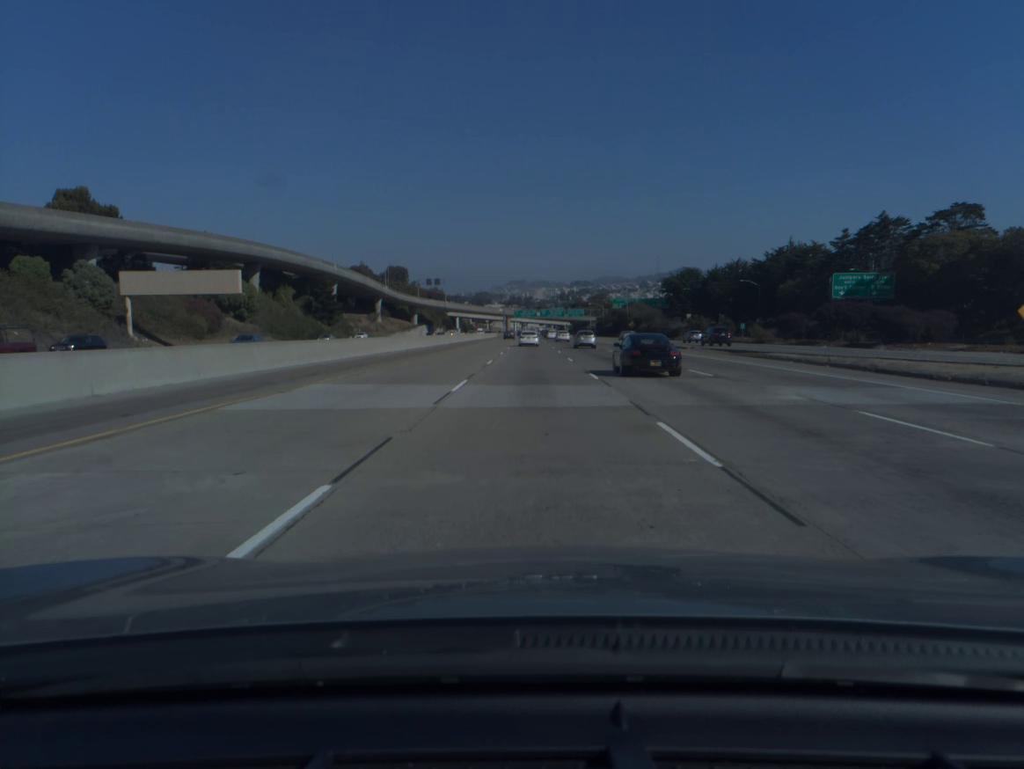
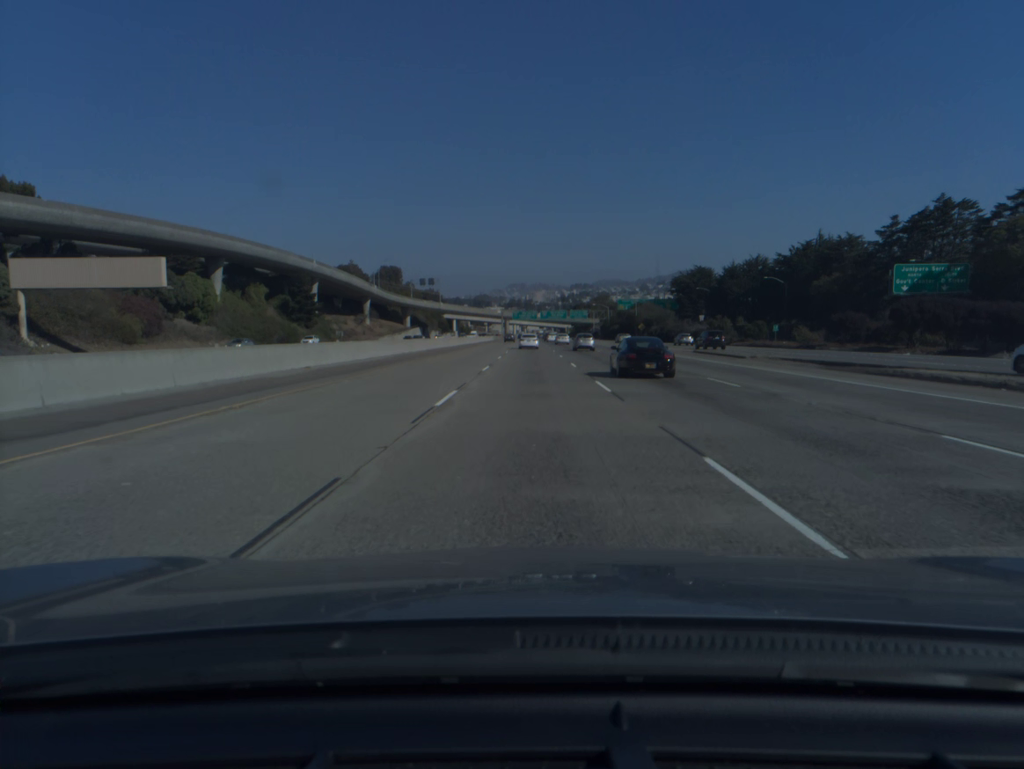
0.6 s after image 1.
(0.0, +17.5) m; 0°
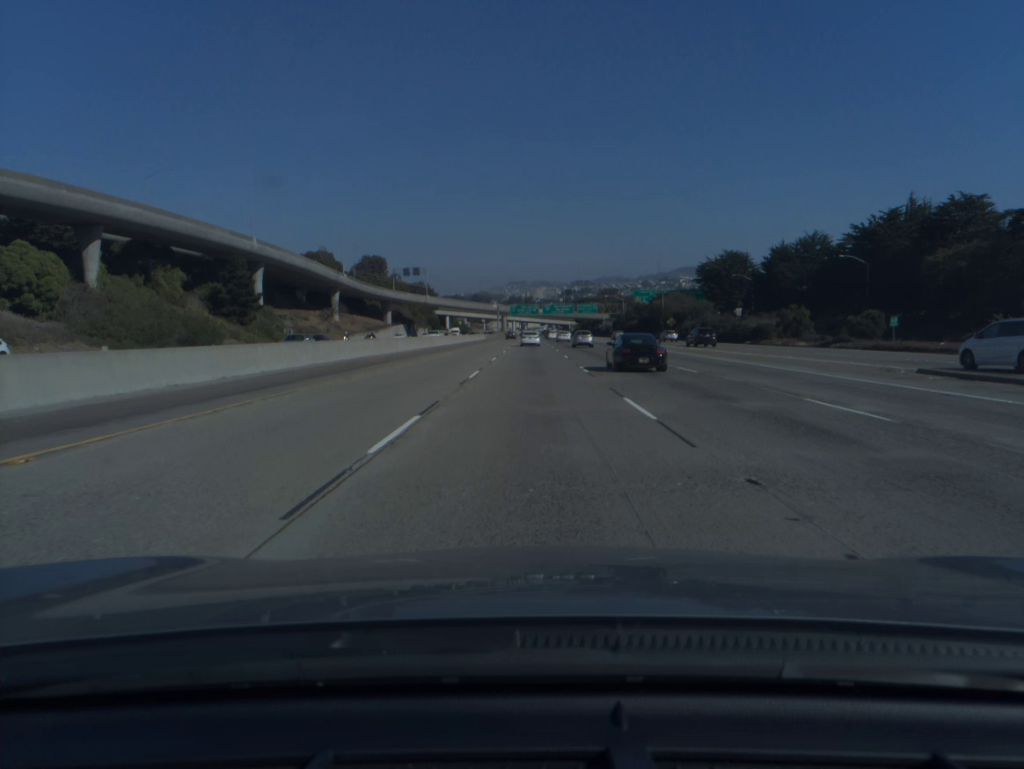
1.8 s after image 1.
(0.0, +35.4) m; 0°
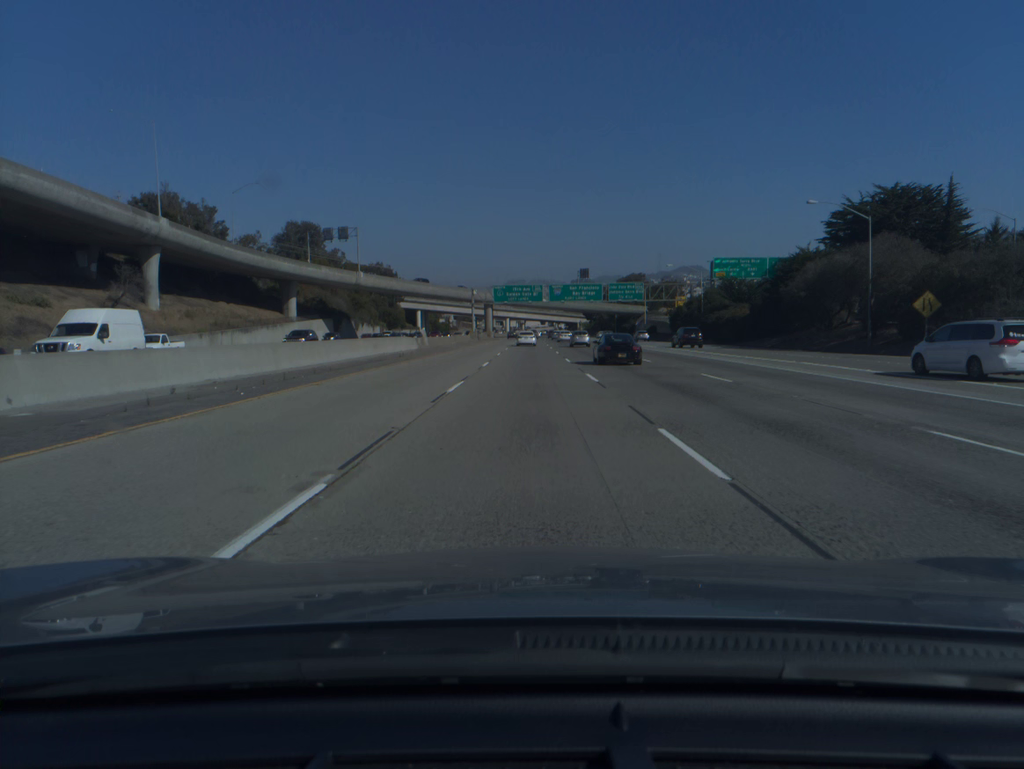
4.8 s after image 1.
(+0.1, +90.2) m; 0°
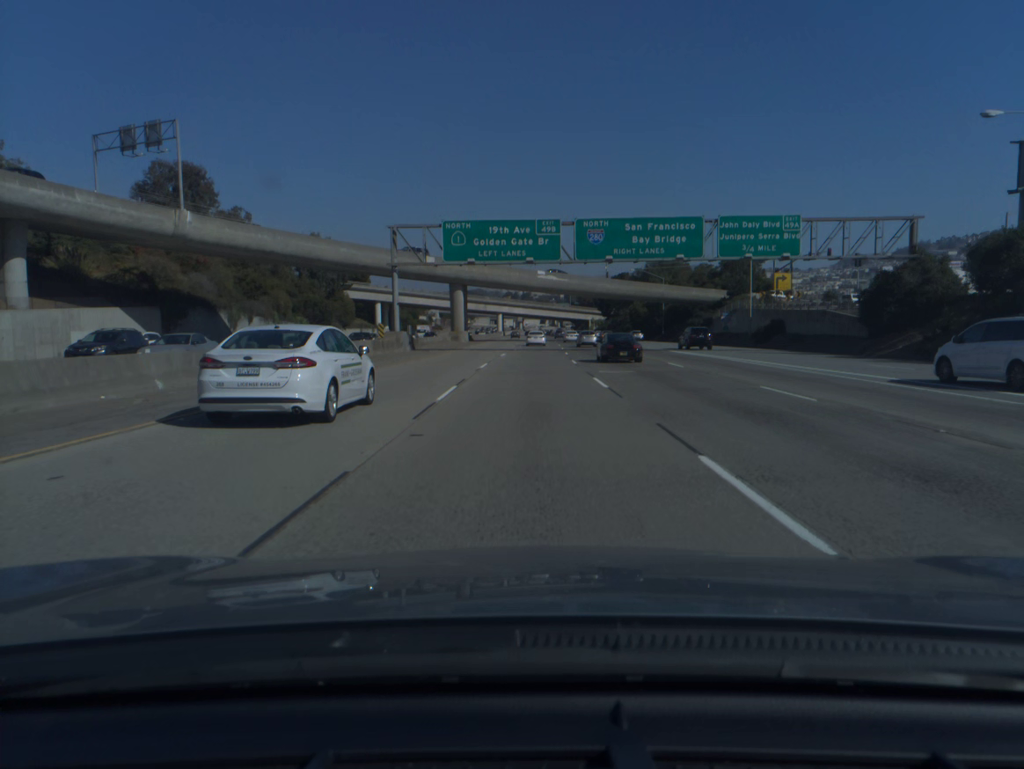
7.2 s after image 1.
(-0.1, +73.7) m; 0°
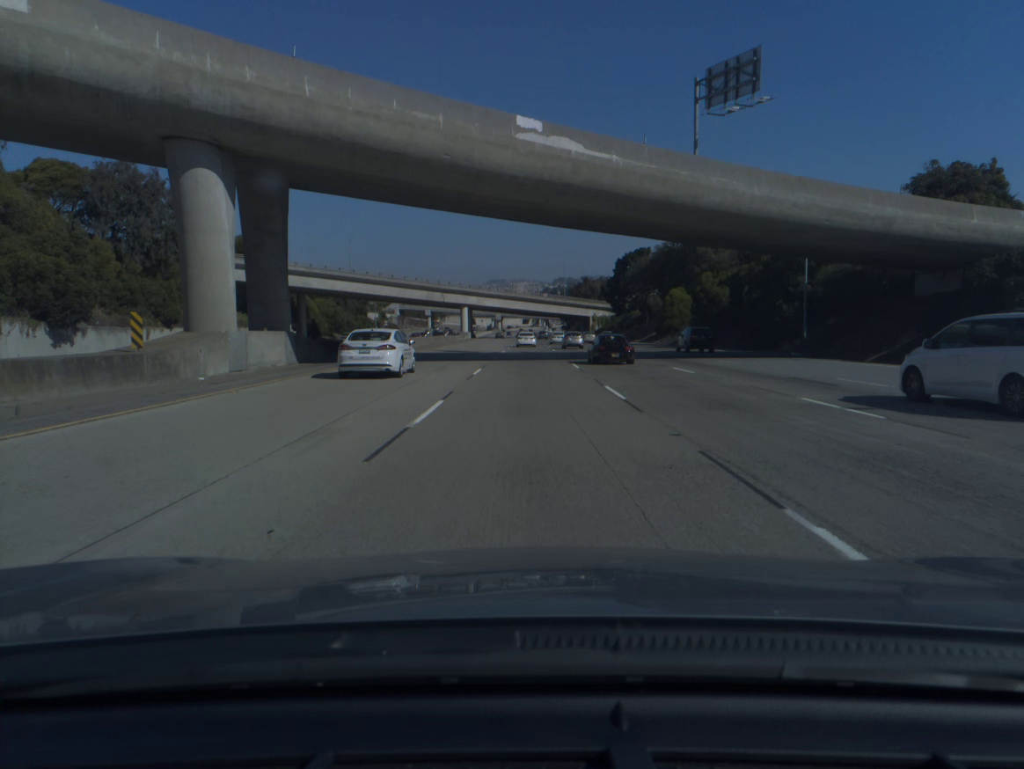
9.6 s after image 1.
(+0.7, +74.4) m; +1°
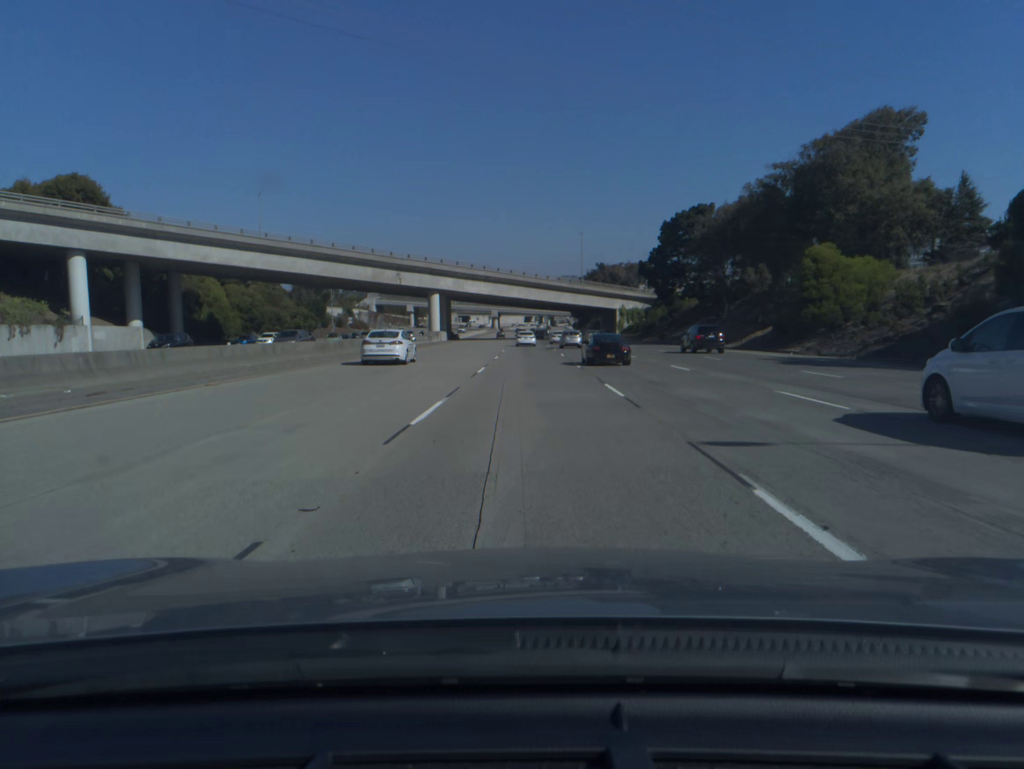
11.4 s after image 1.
(0.0, +56.4) m; 0°
